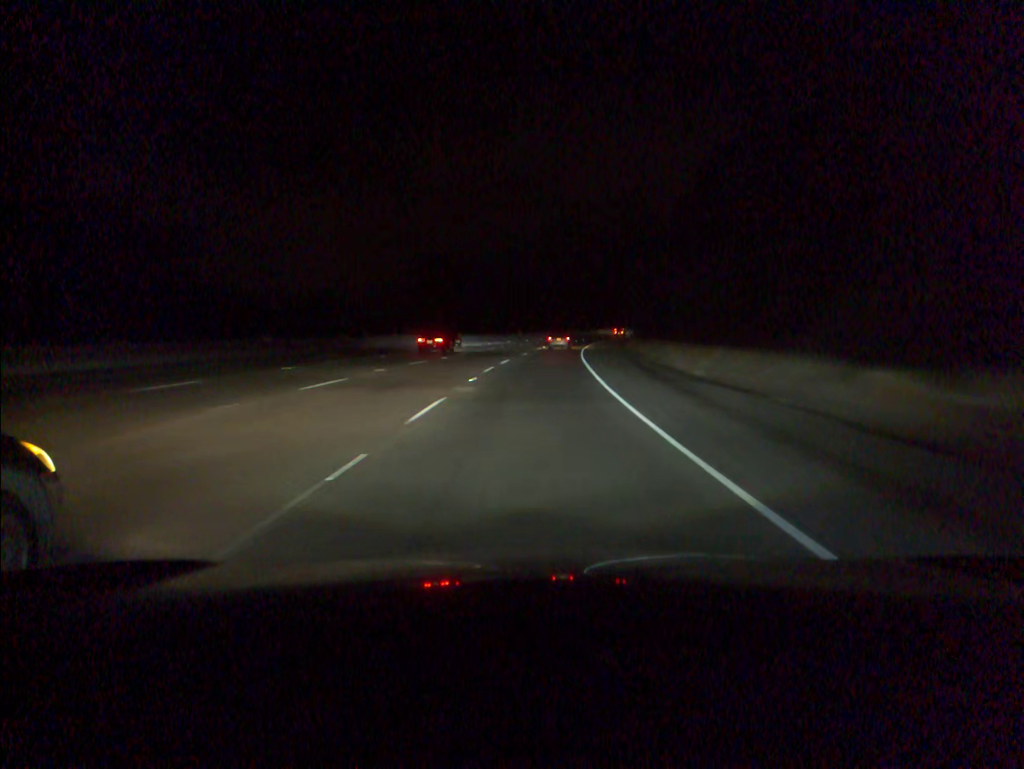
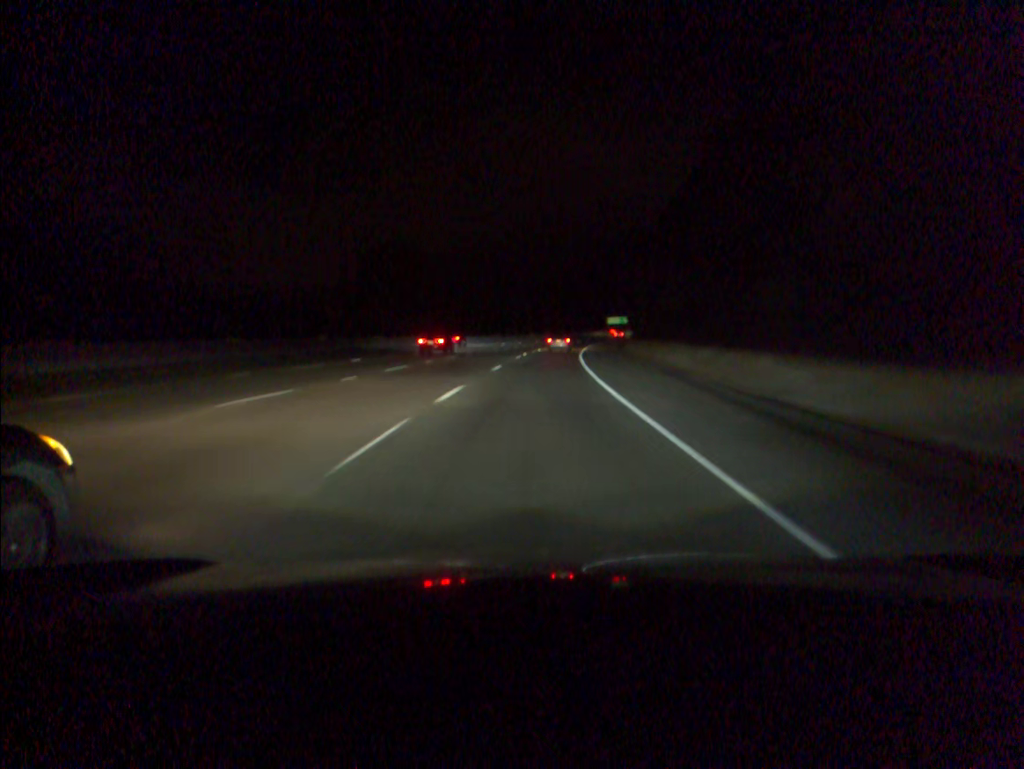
(+0.3, +19.1) m; +2°
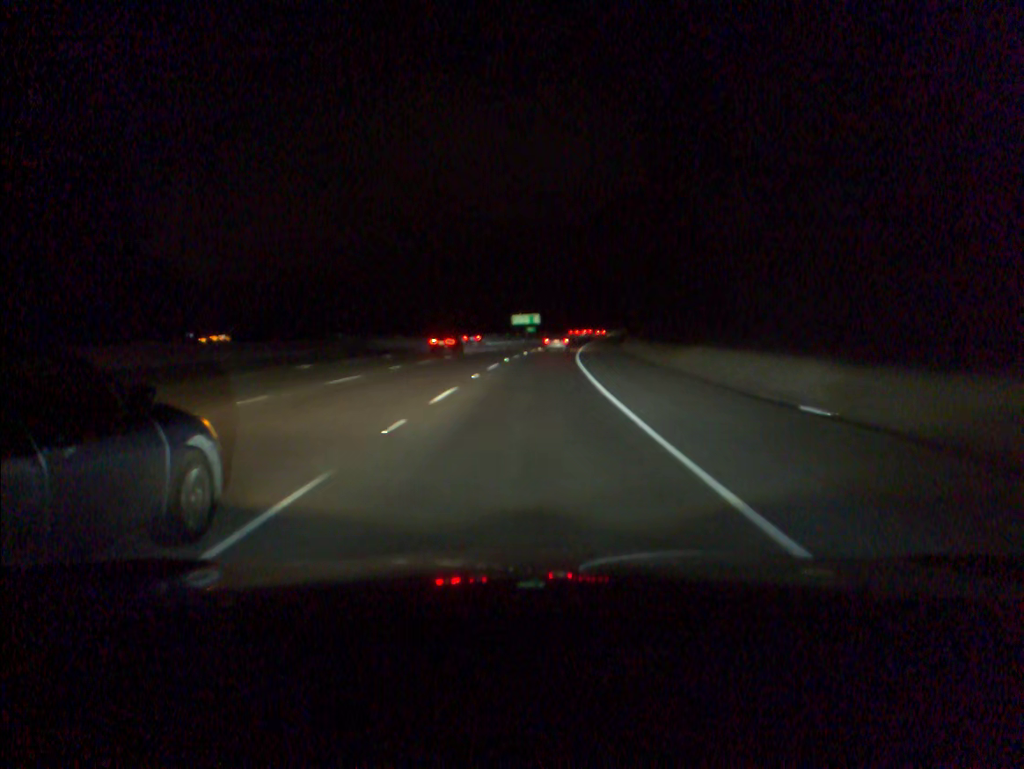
(+6.5, +93.5) m; +8°
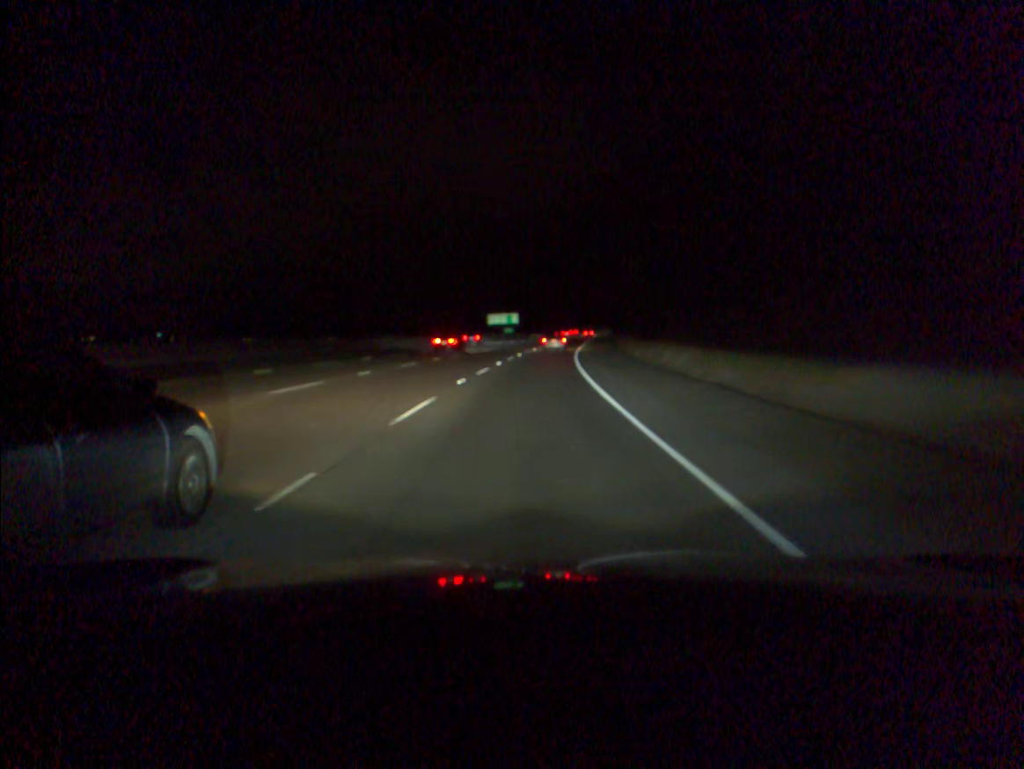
(+0.2, +18.5) m; +2°
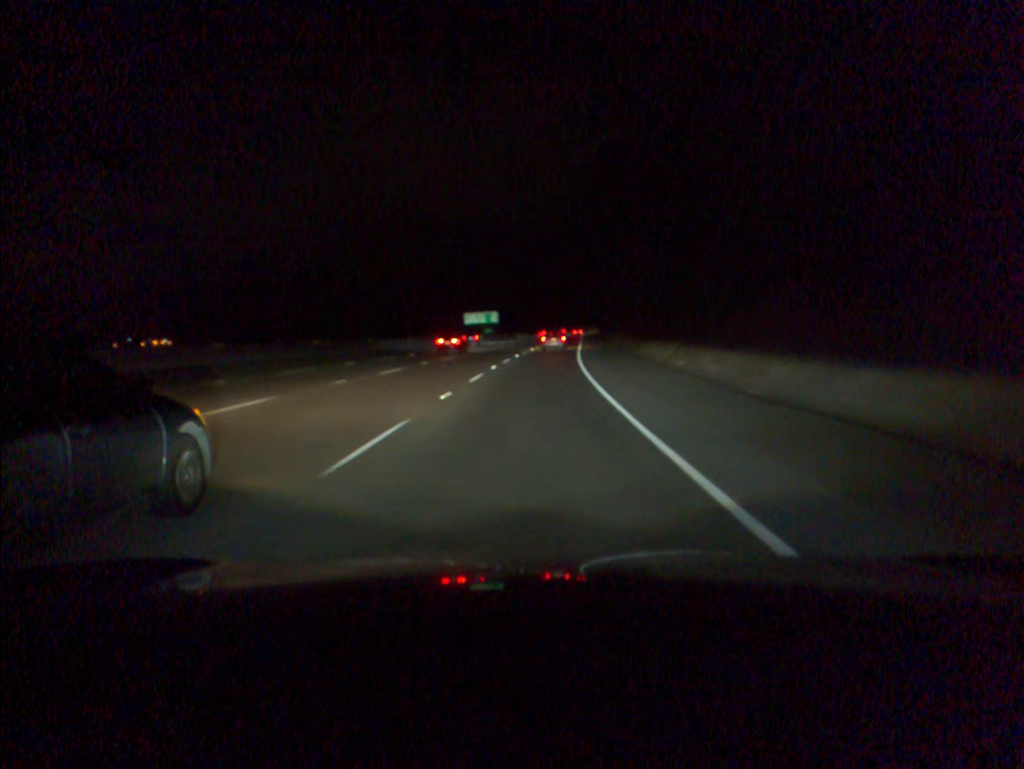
(+0.2, +18.4) m; +1°
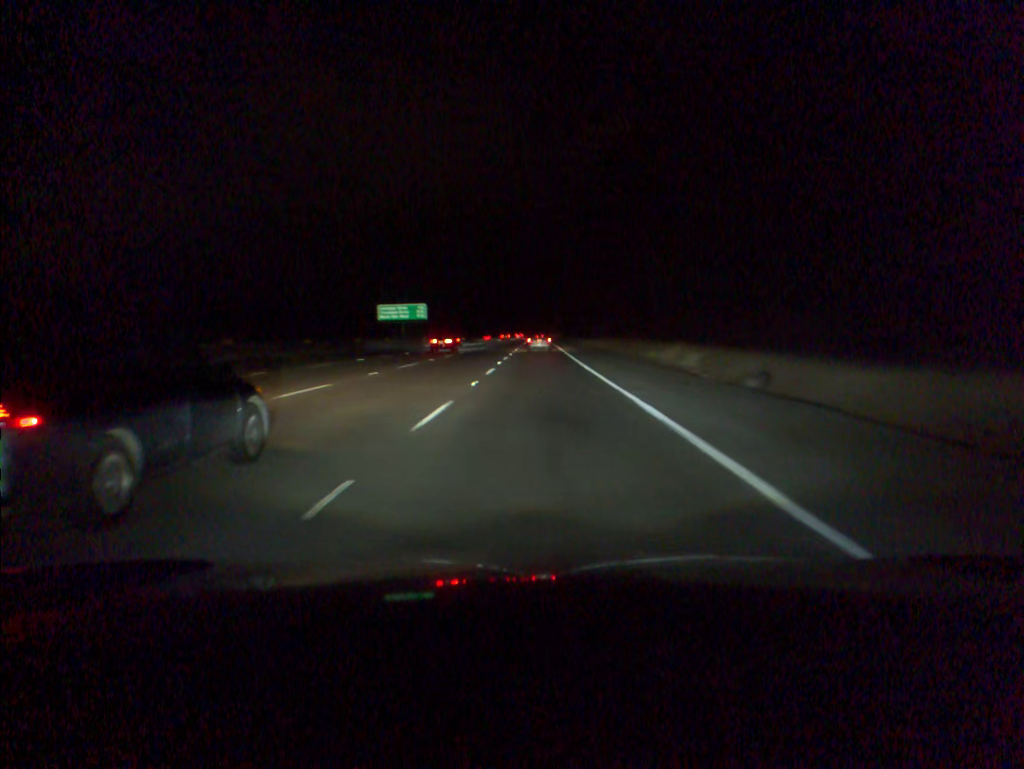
(+1.8, +54.8) m; +4°
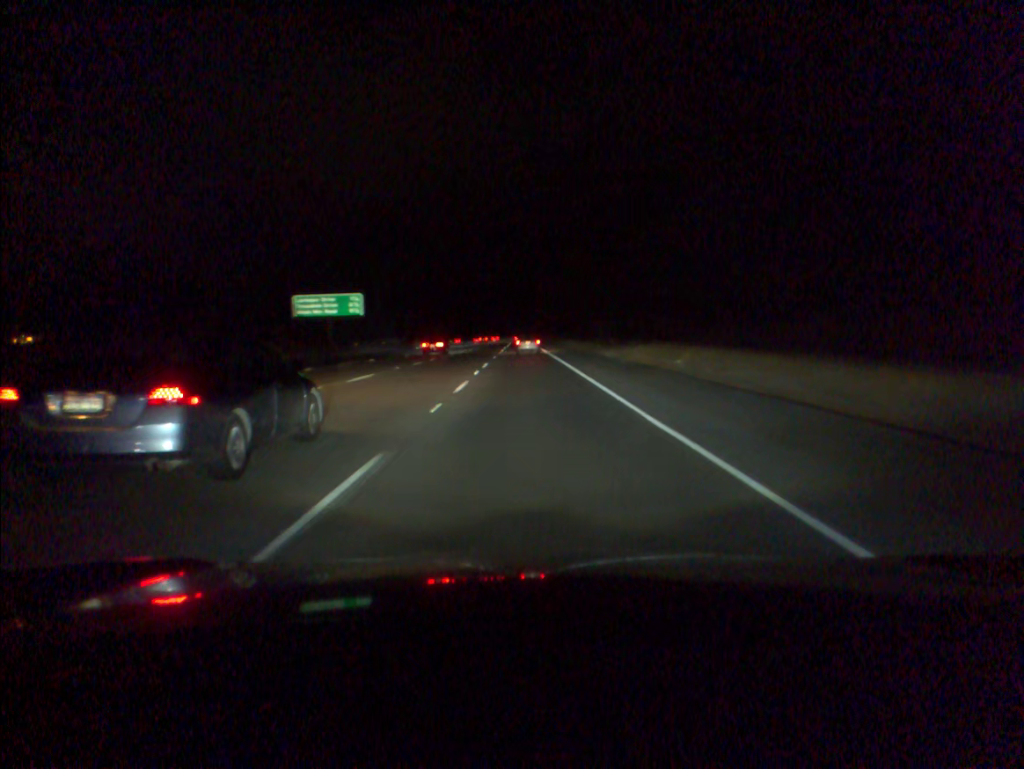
(+0.4, +36.3) m; +1°
